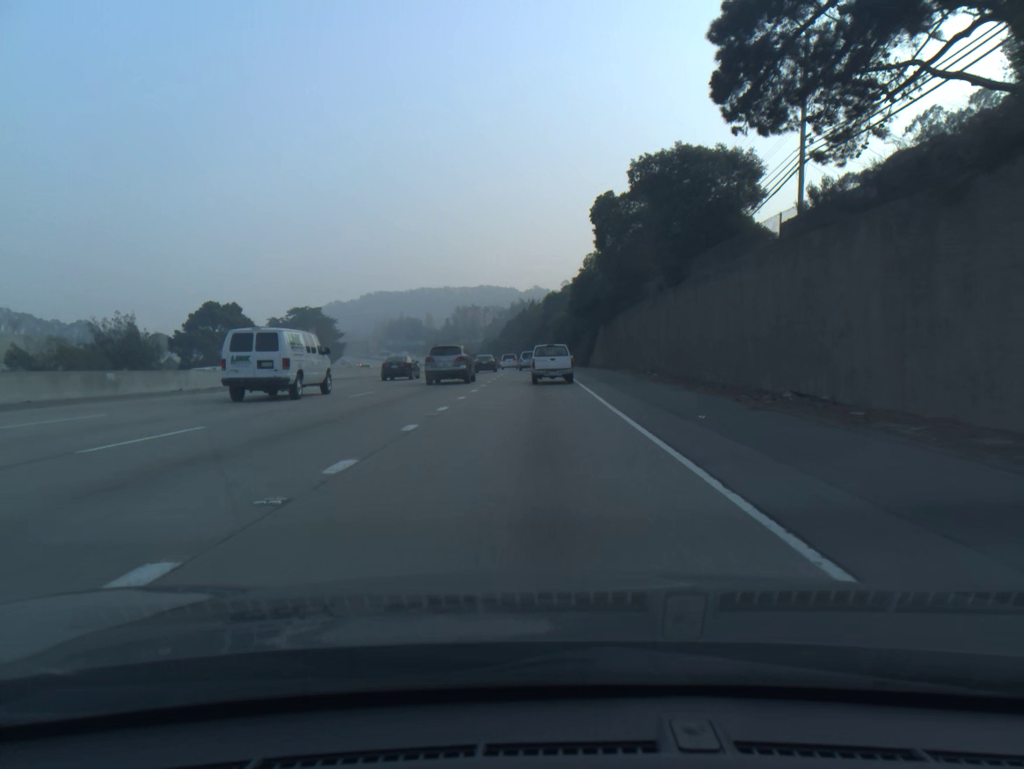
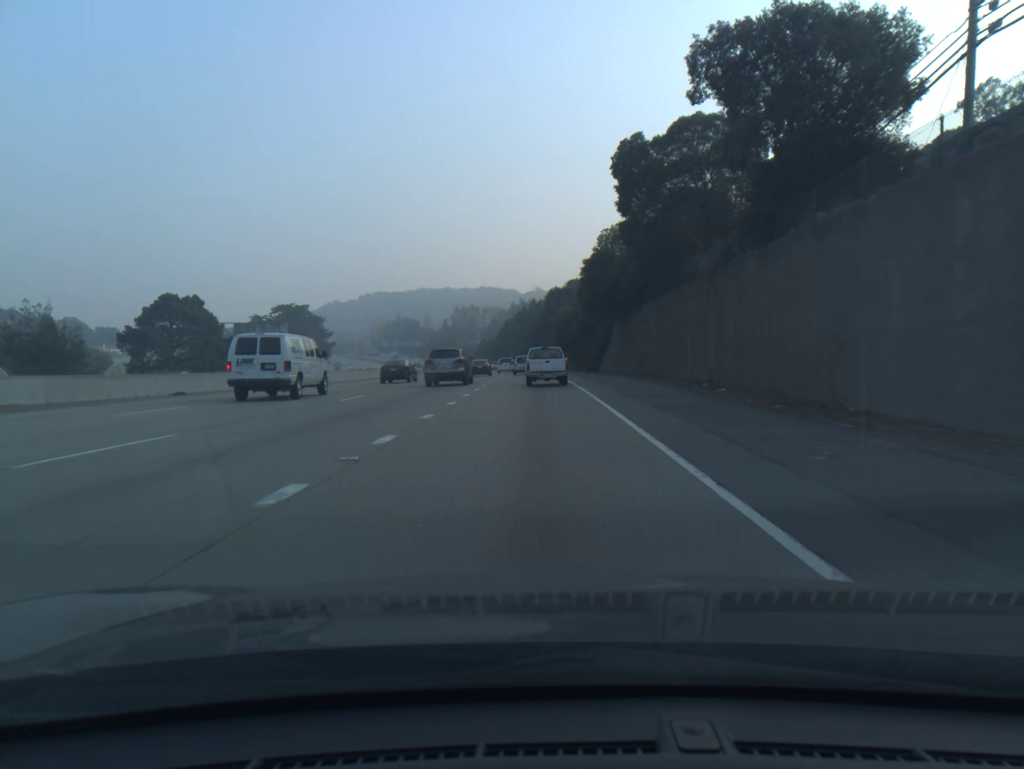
(0.0, +15.3) m; 0°
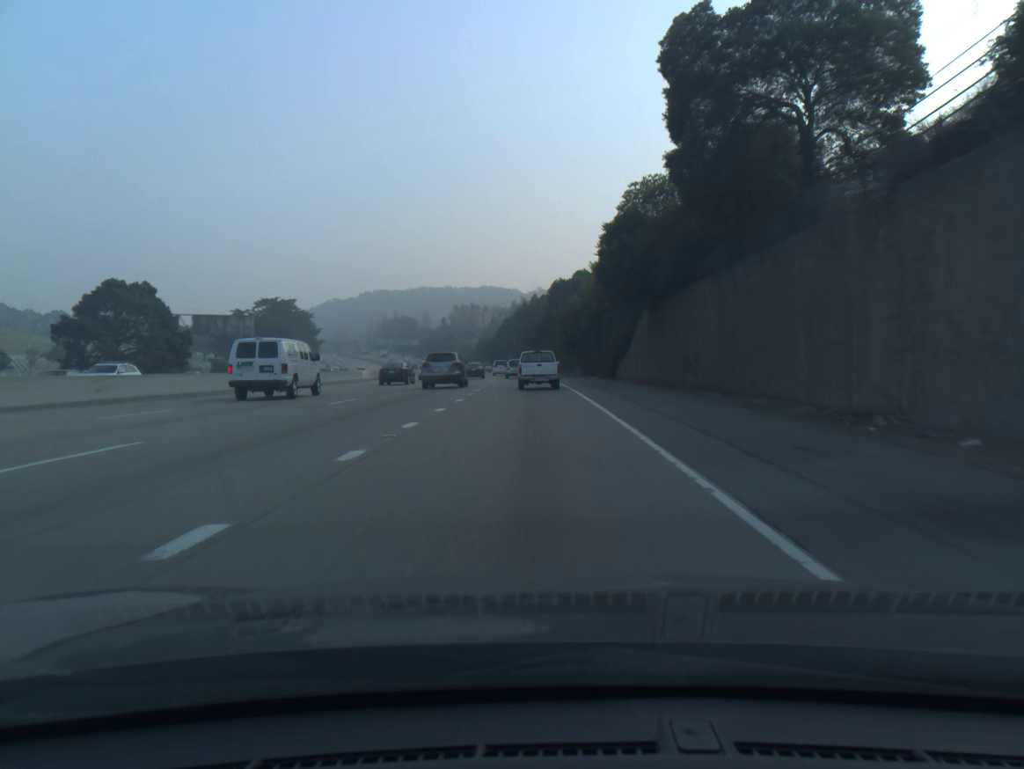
(0.0, +15.2) m; 0°
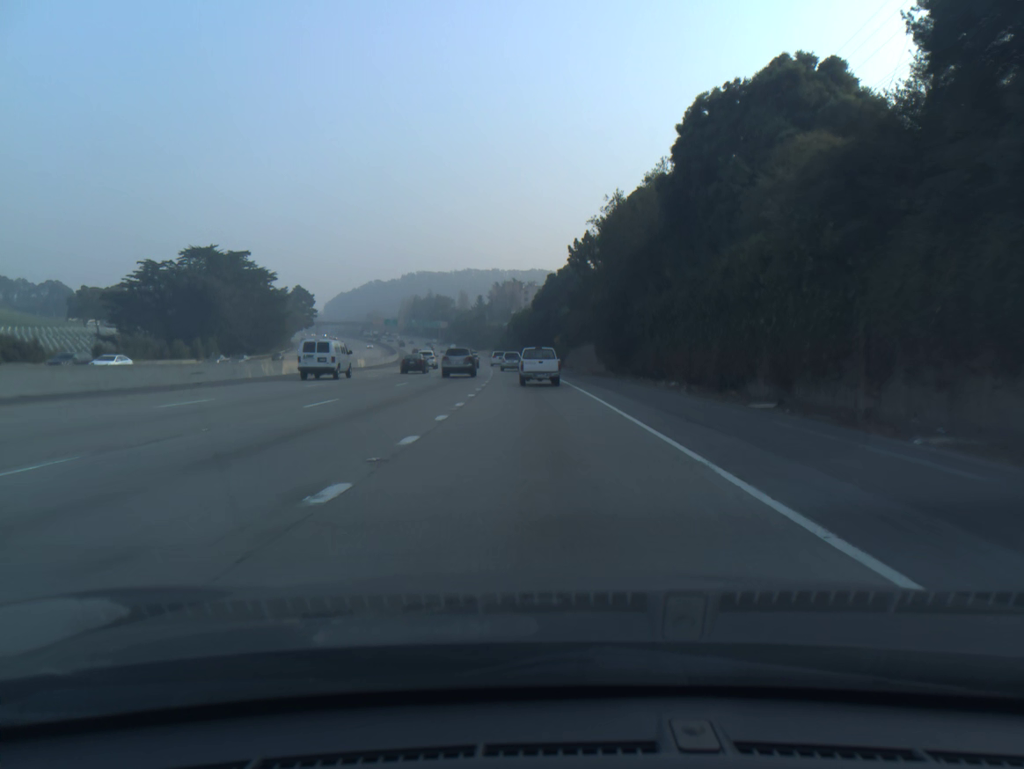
(-2.4, +74.8) m; -4°
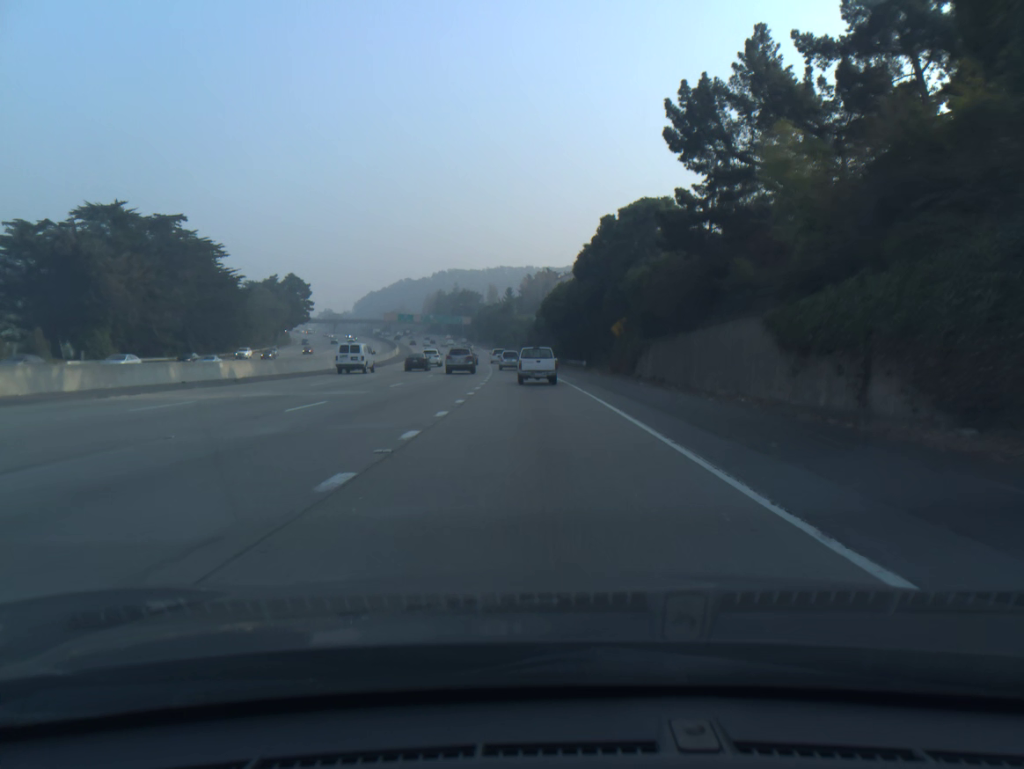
(-0.9, +44.4) m; -3°
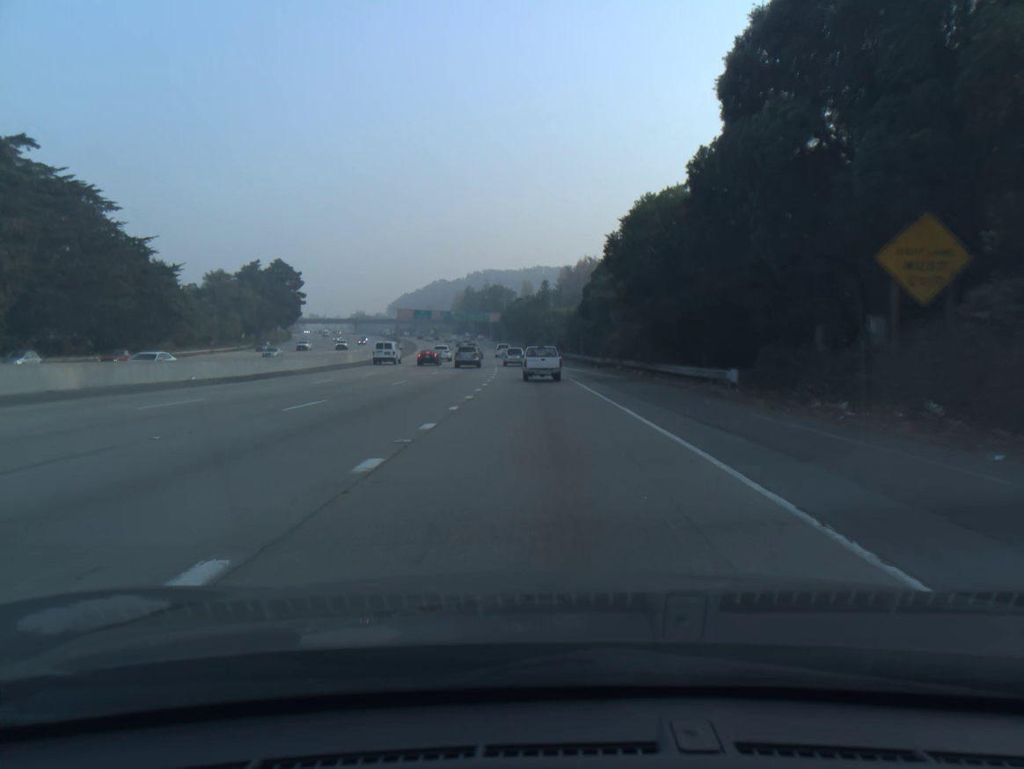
(-1.0, +44.0) m; -3°
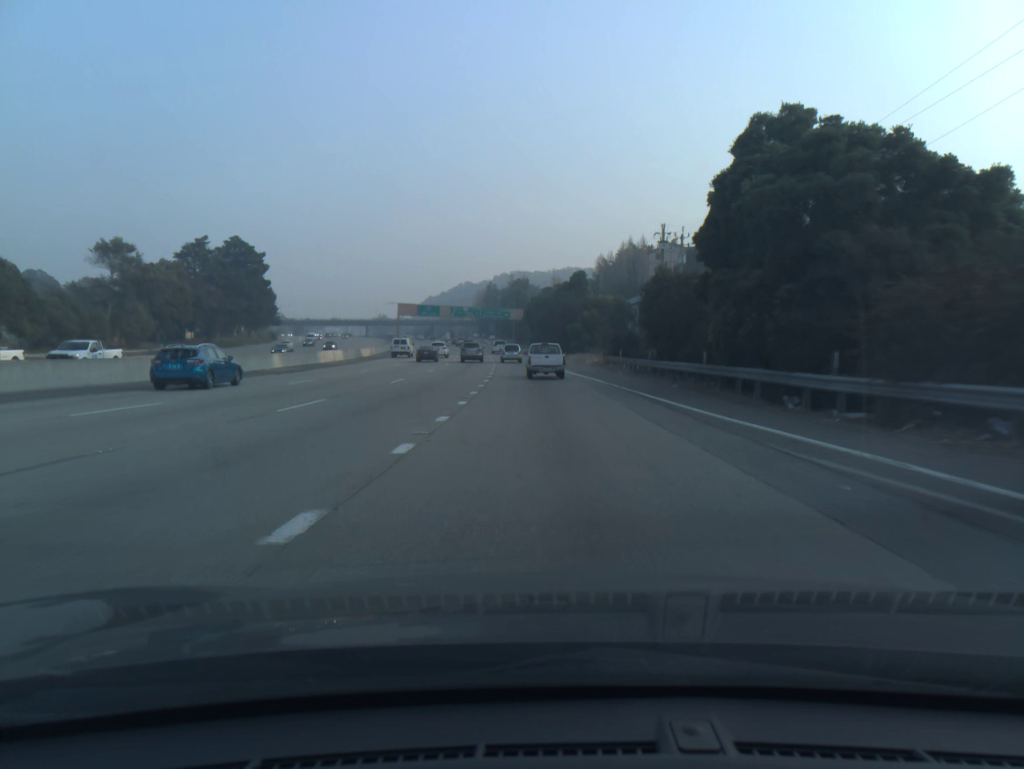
(-0.9, +43.5) m; -2°
